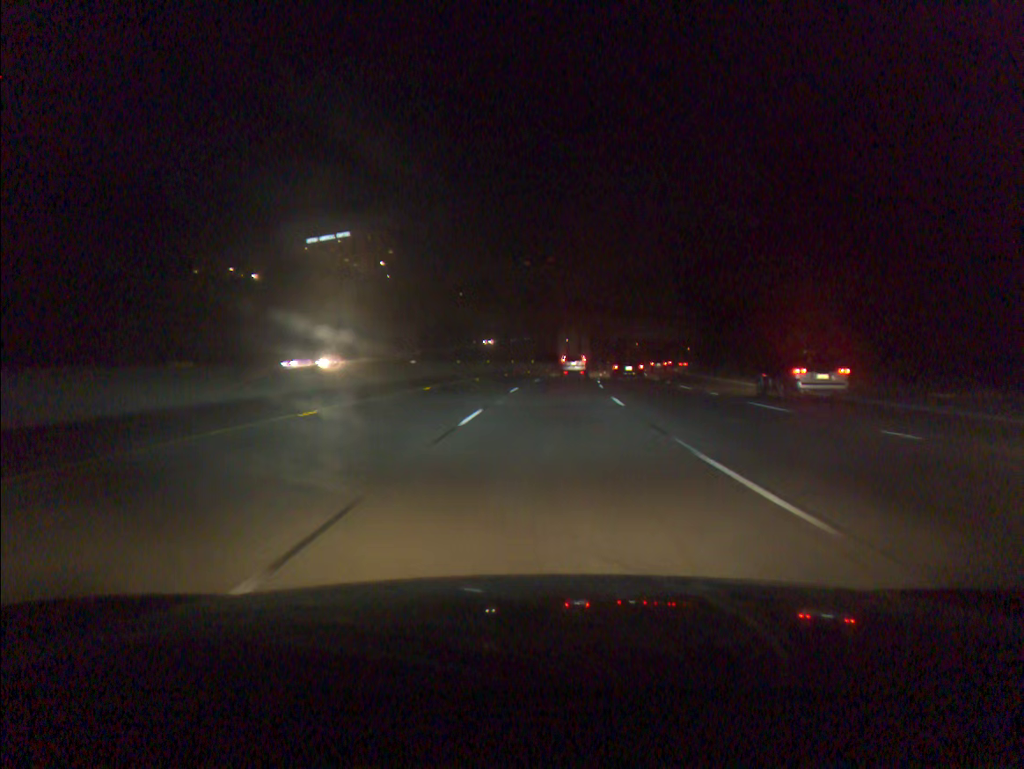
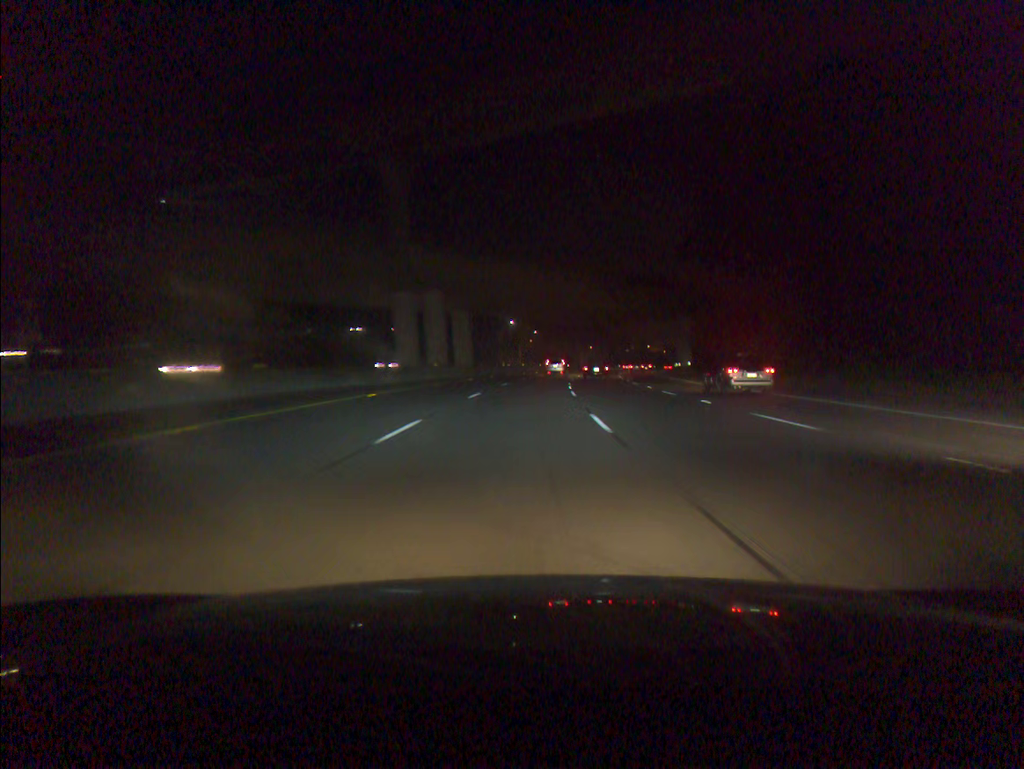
(+6.5, +75.7) m; +9°
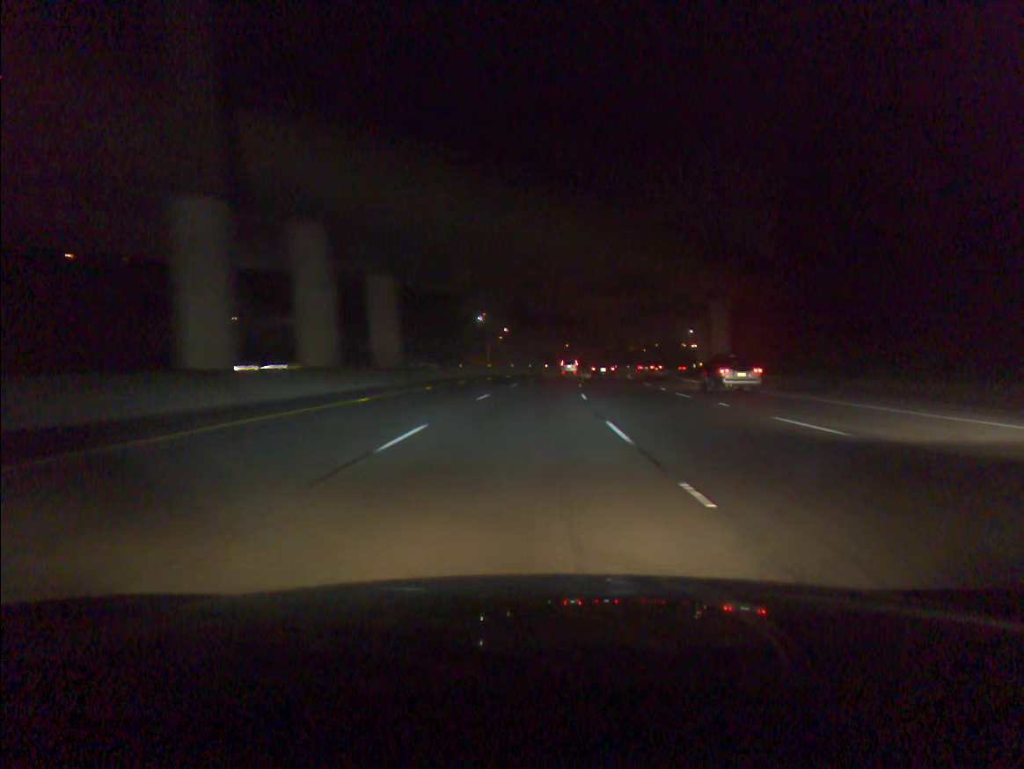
(+0.5, +30.1) m; +2°
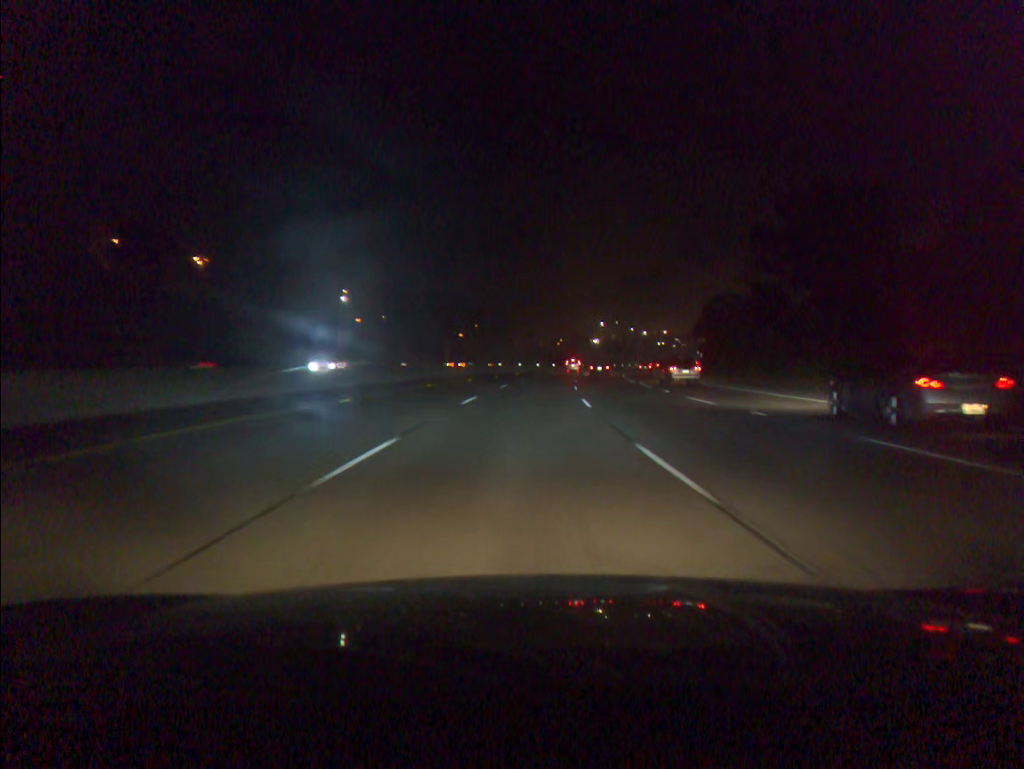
(+4.8, +75.3) m; +7°
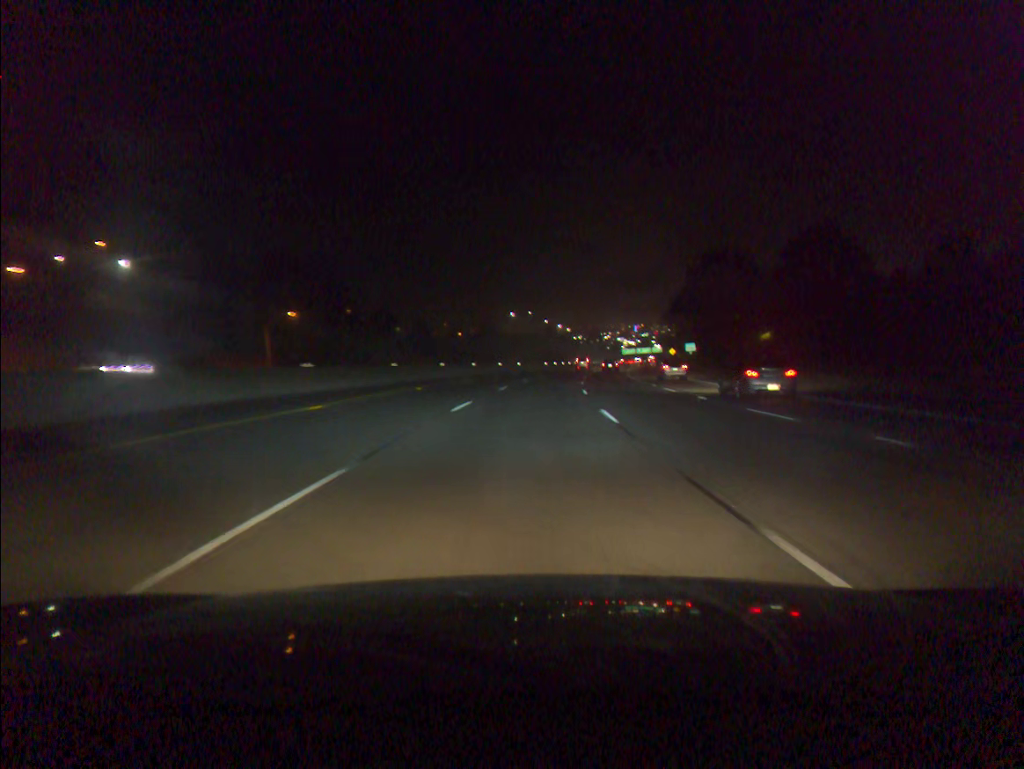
(+4.6, +76.1) m; +7°
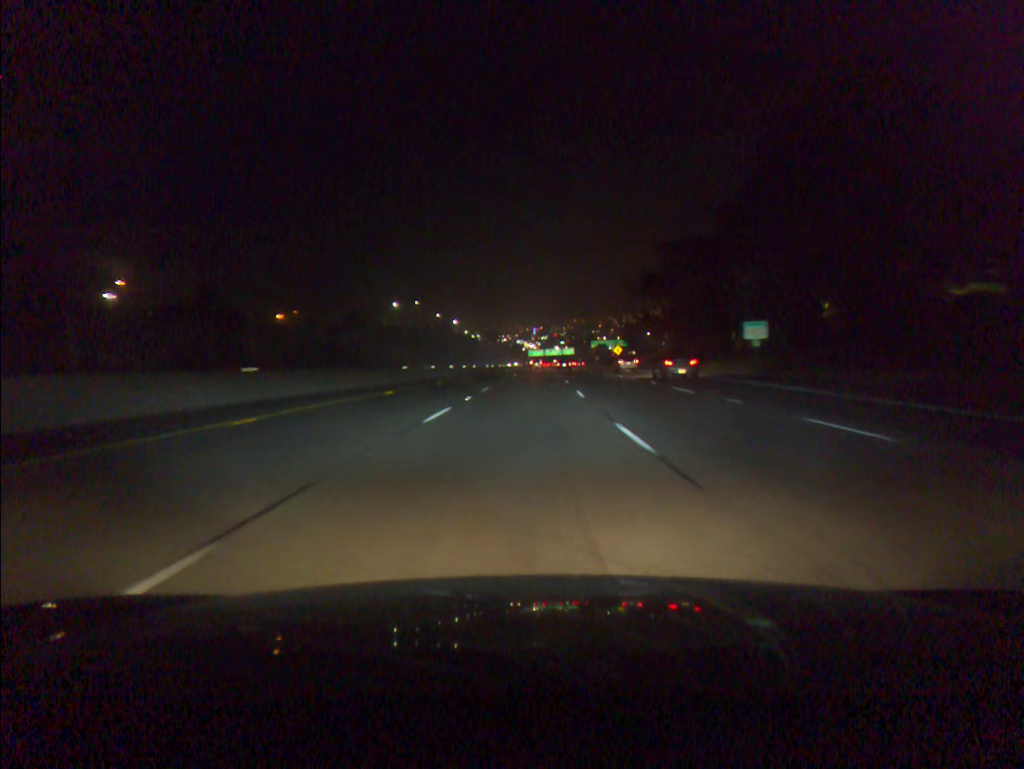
(+5.2, +76.5) m; +7°
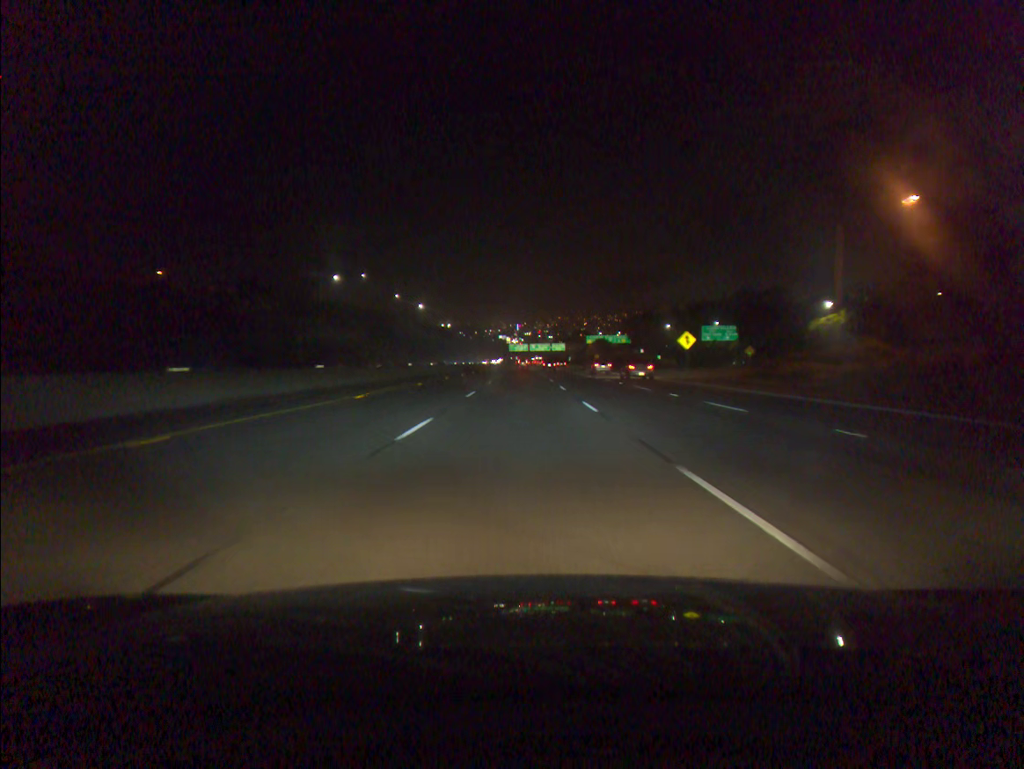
(+1.7, +76.7) m; +1°
